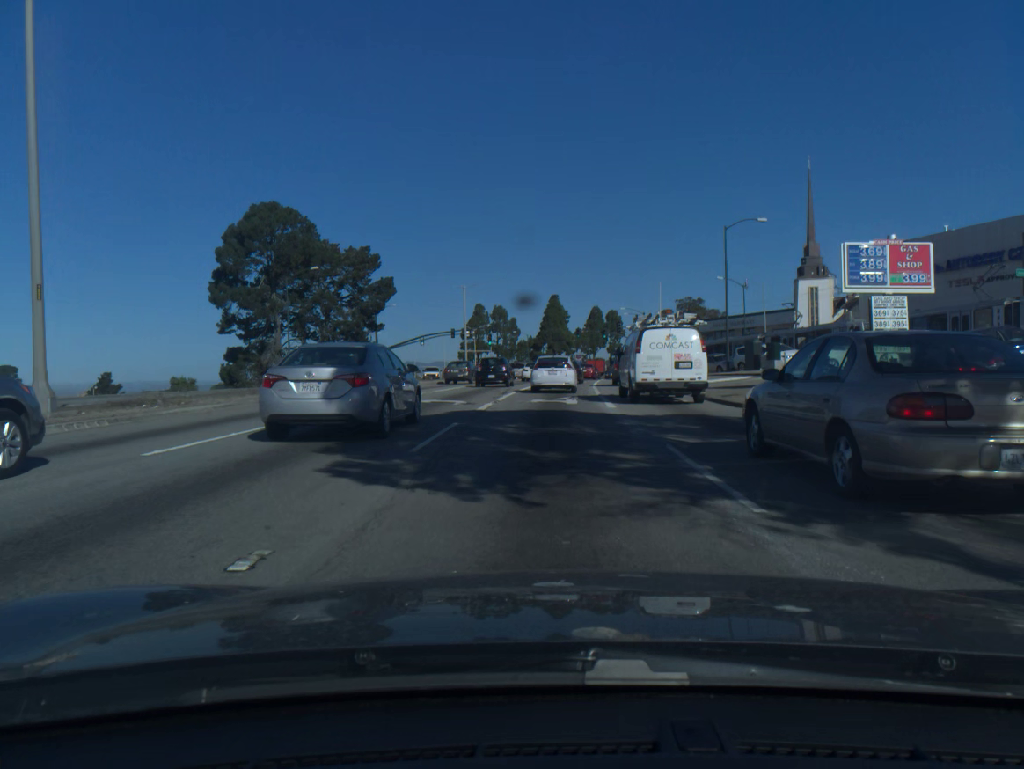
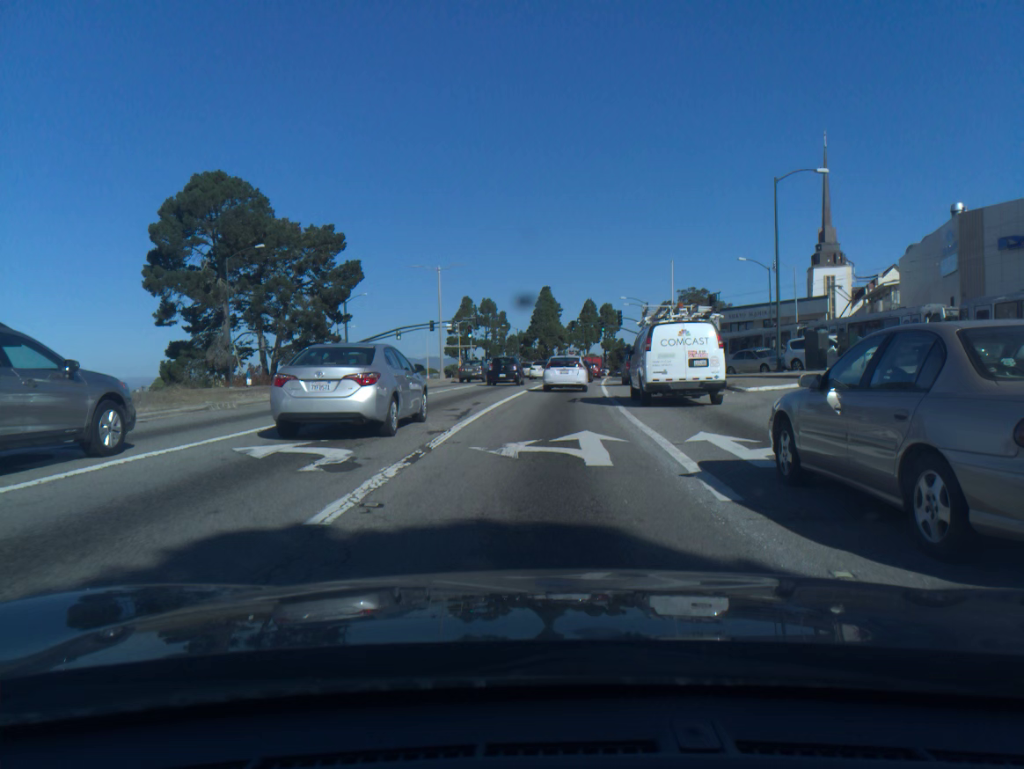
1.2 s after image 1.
(+0.1, +12.8) m; +1°
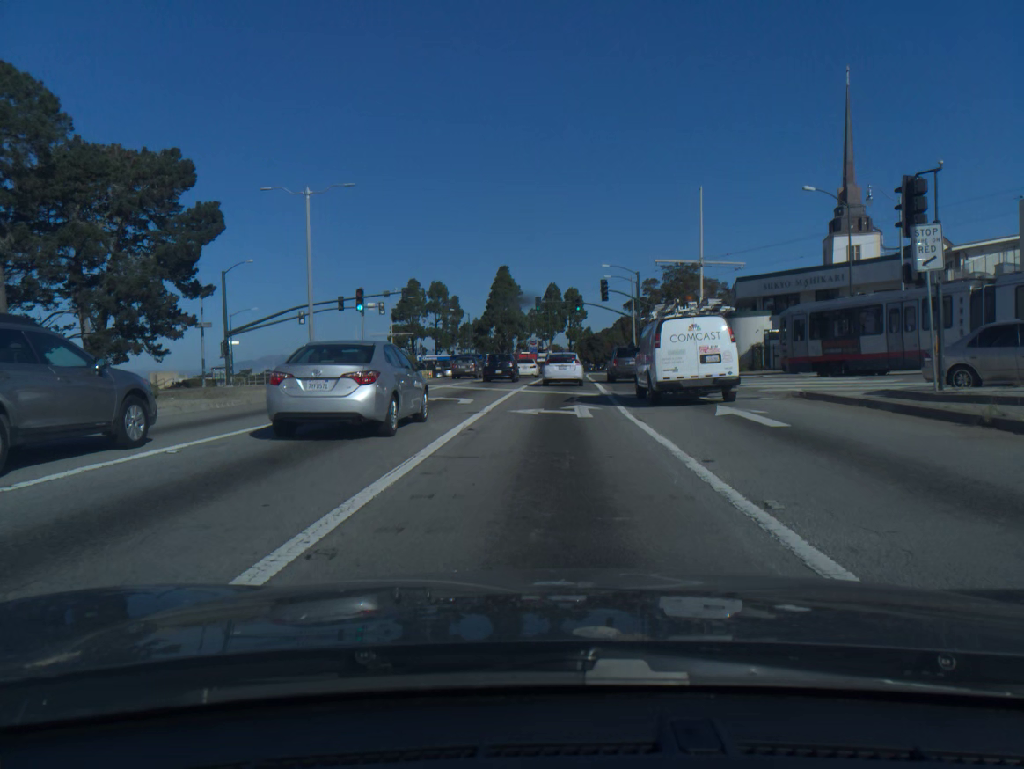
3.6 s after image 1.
(+0.6, +26.8) m; +3°
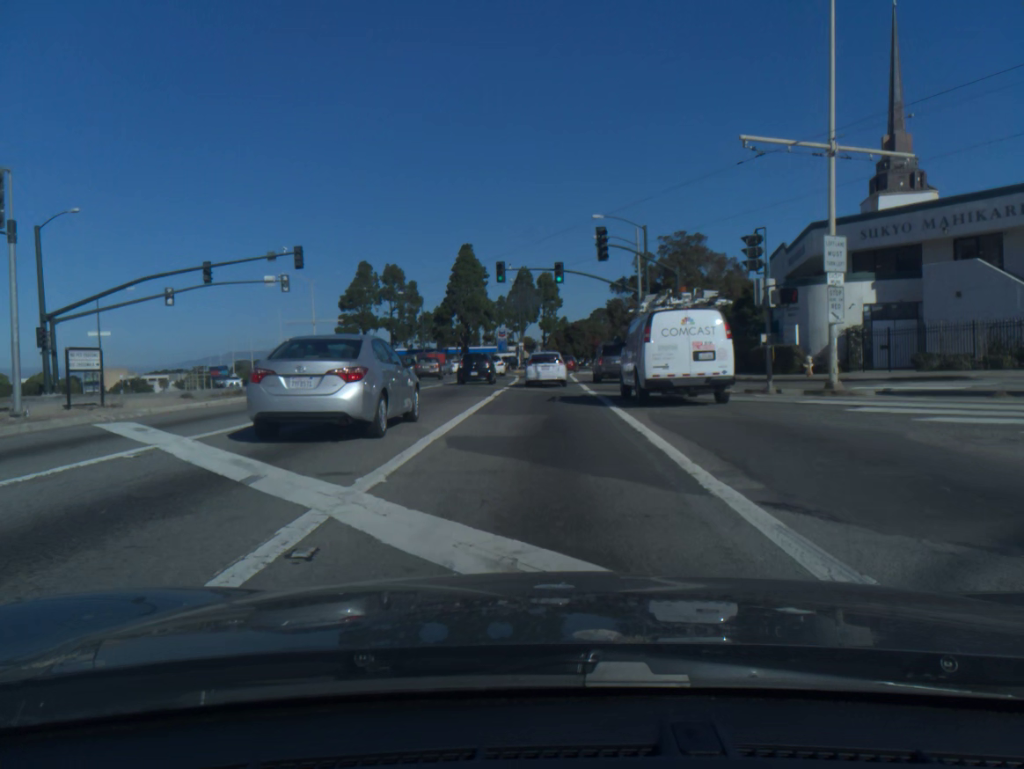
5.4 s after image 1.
(+0.4, +22.3) m; +2°
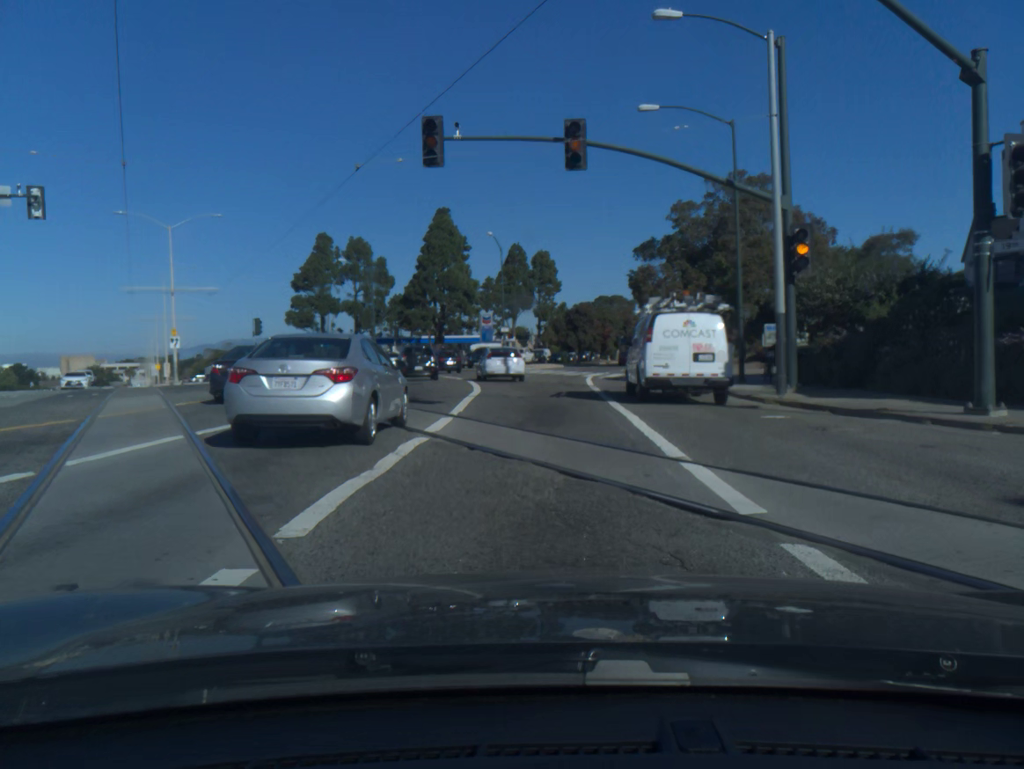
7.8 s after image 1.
(+0.2, +29.5) m; 0°
